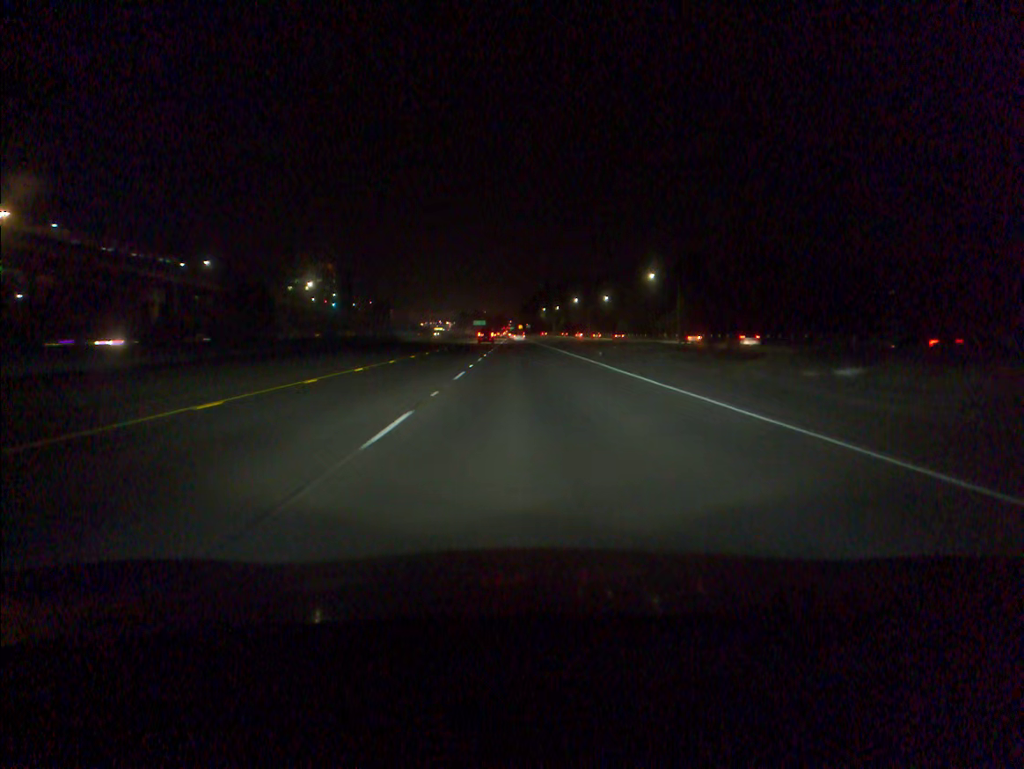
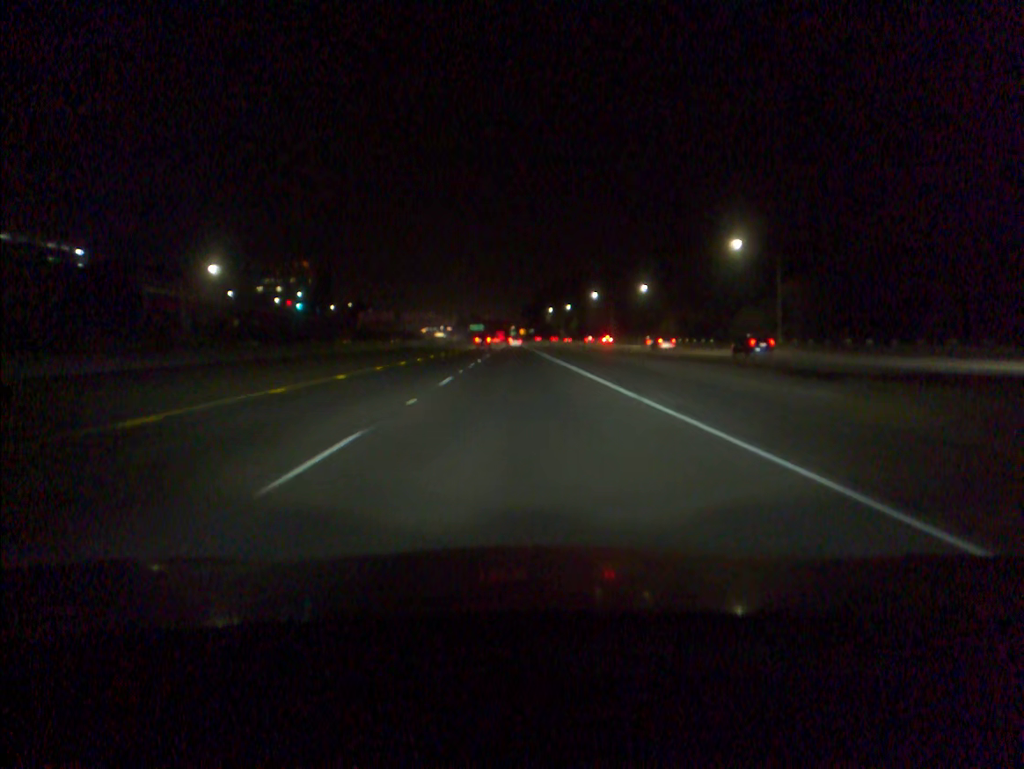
(0.0, +60.0) m; 0°
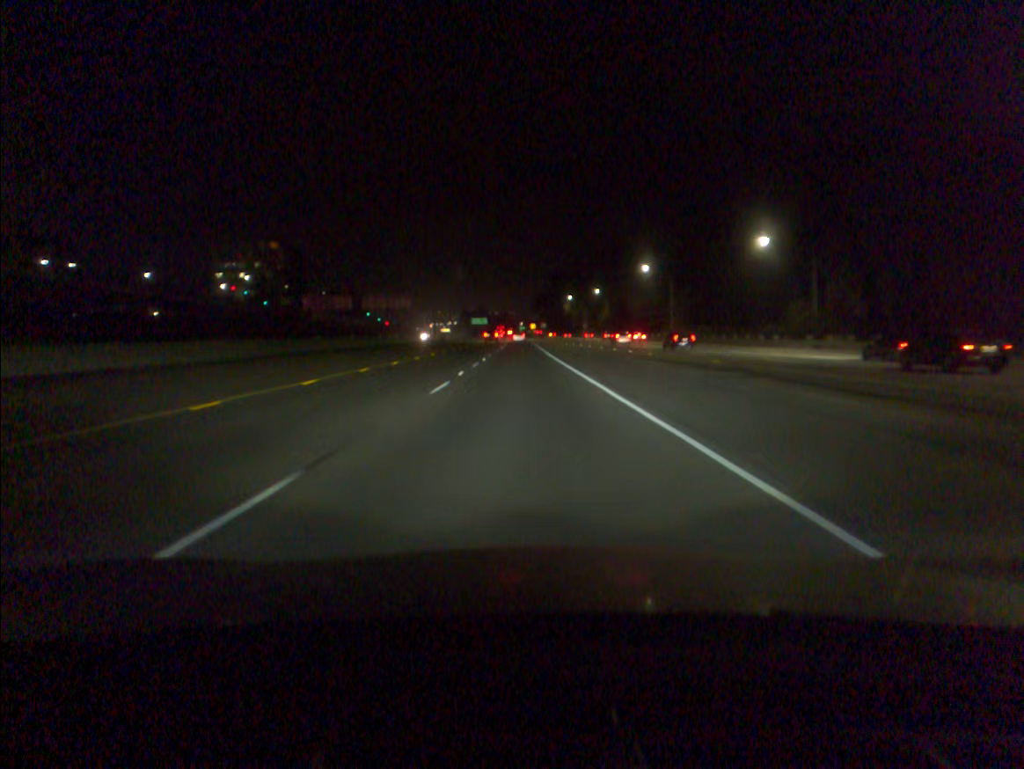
(-0.3, +63.1) m; -1°
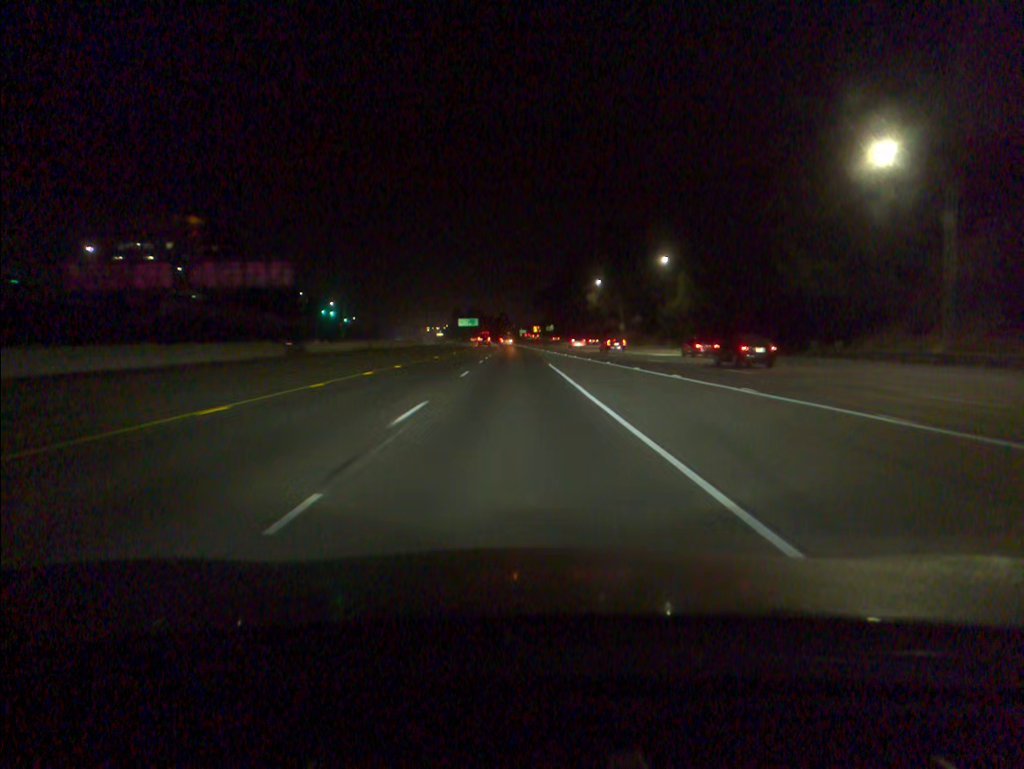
(-0.1, +79.8) m; 0°
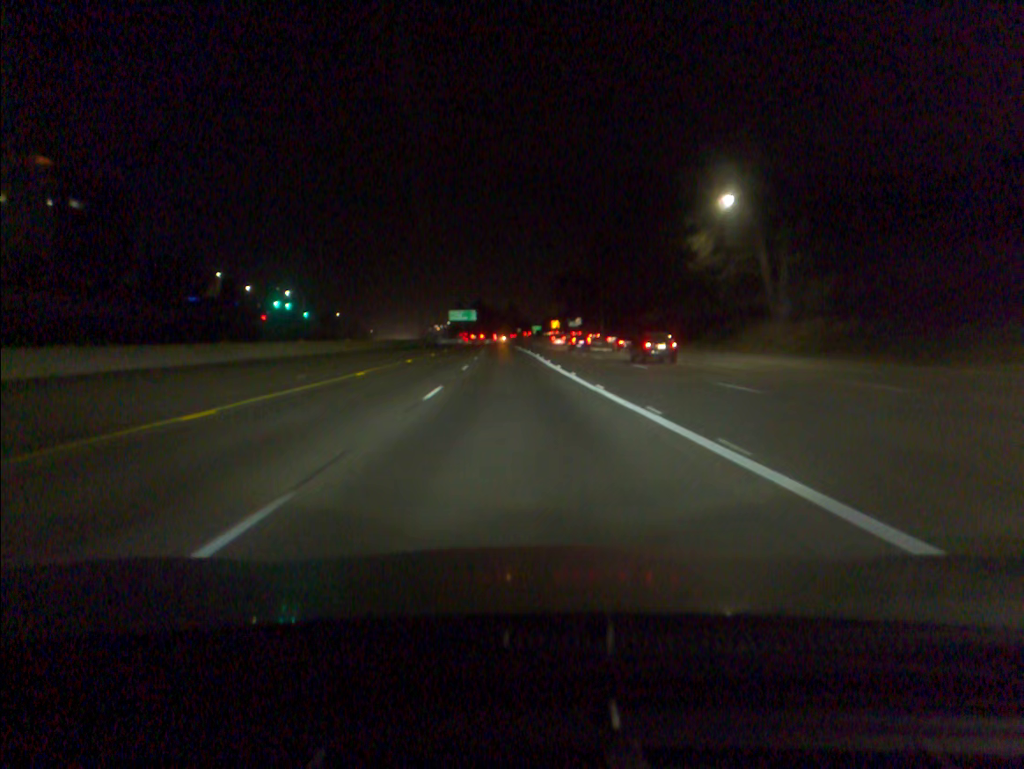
(-0.5, +83.4) m; -1°
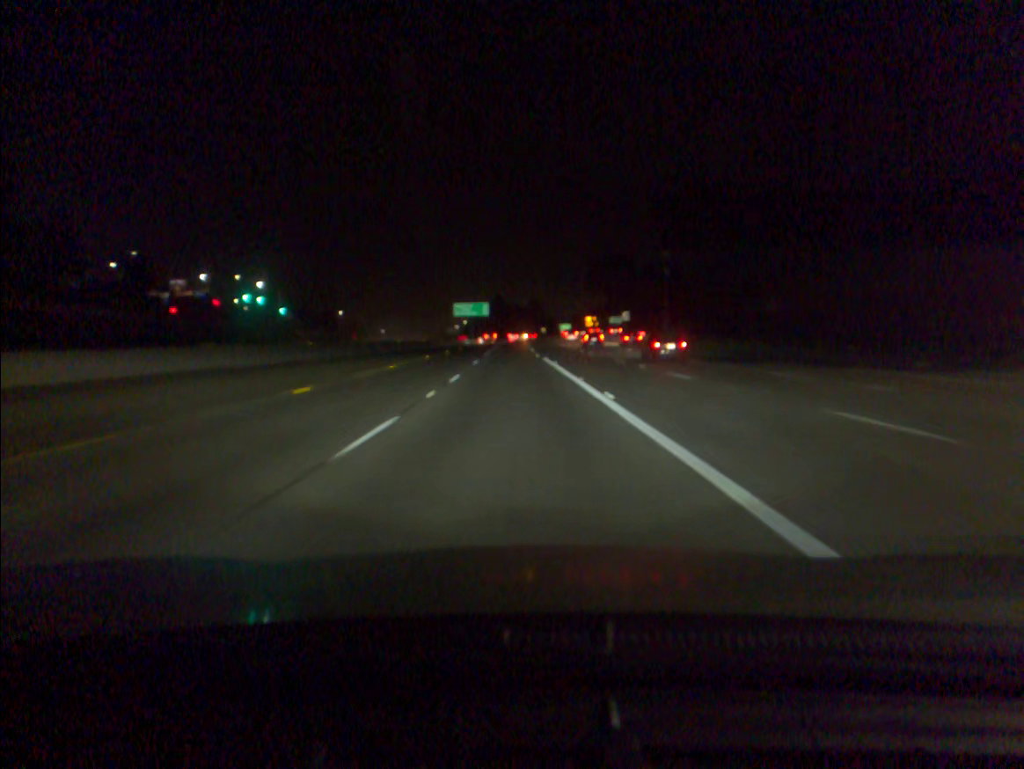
(-0.8, +51.8) m; -2°
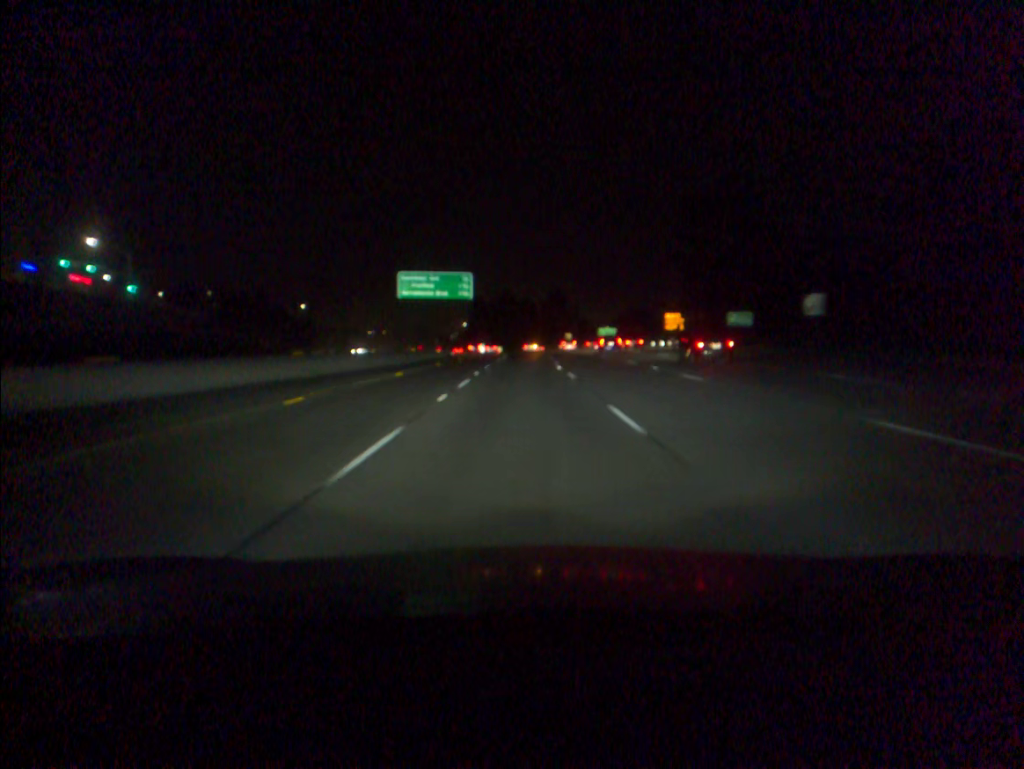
(-1.0, +89.4) m; -1°
